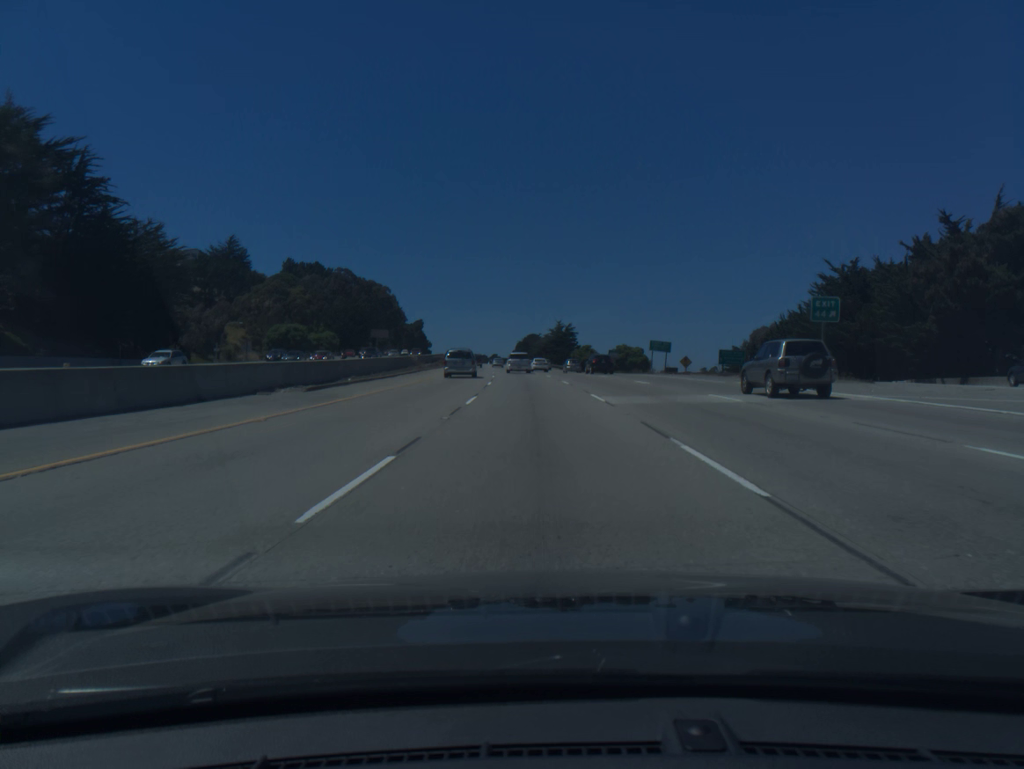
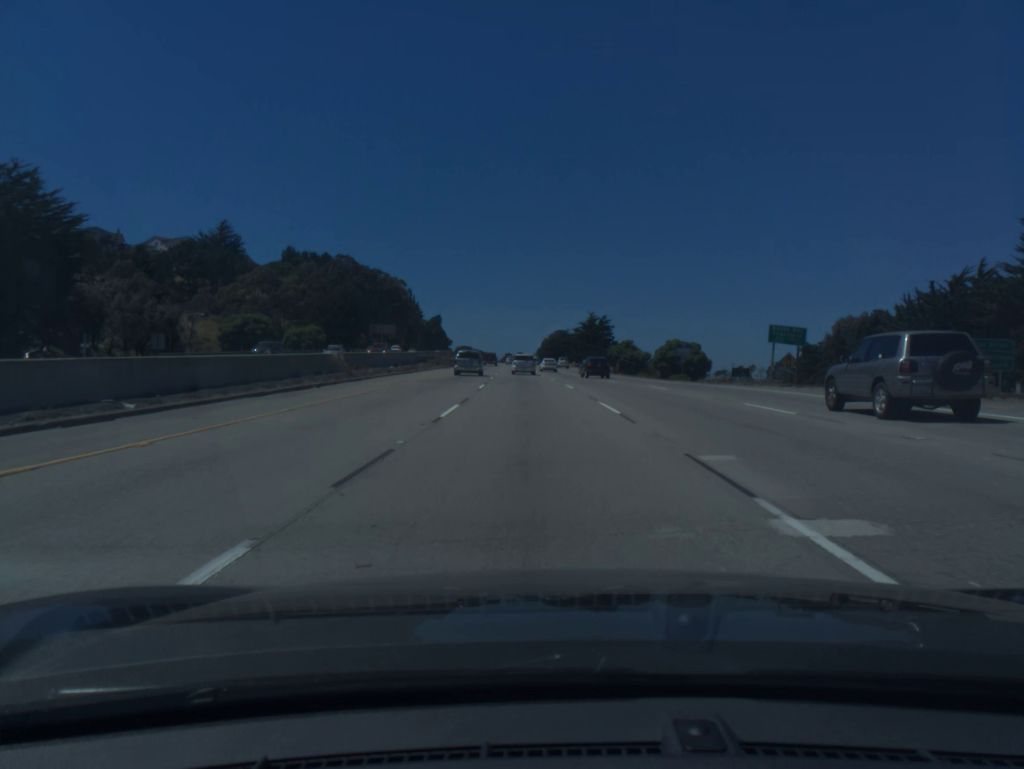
(-0.6, +33.7) m; -2°
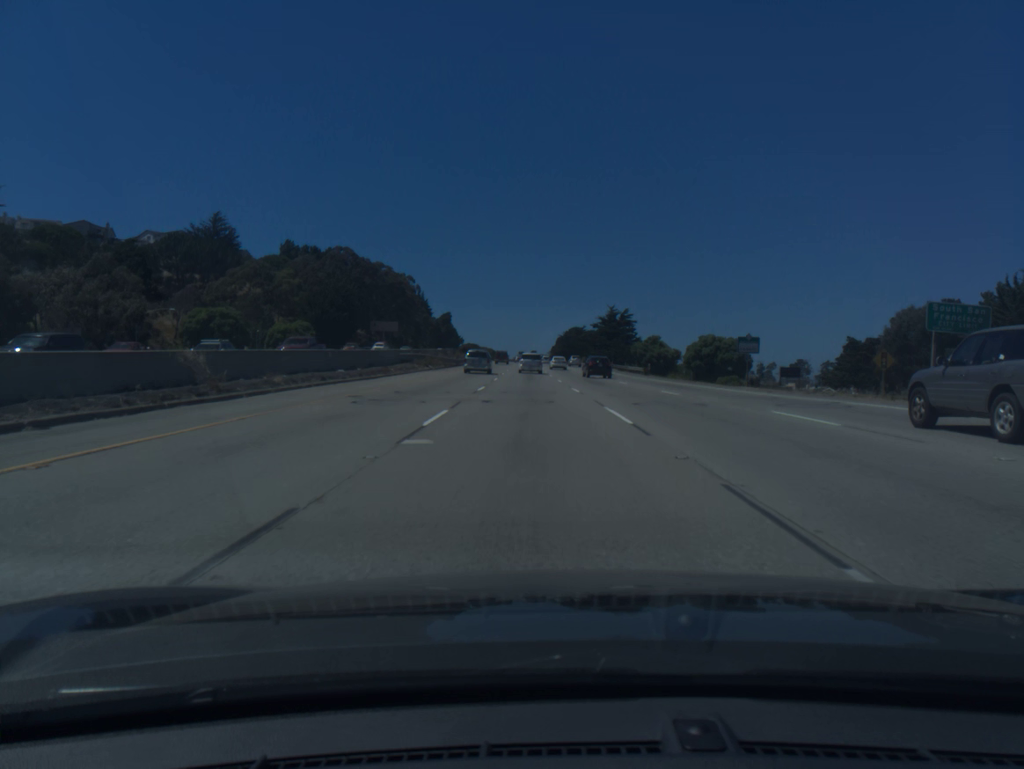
(-0.1, +16.9) m; -1°
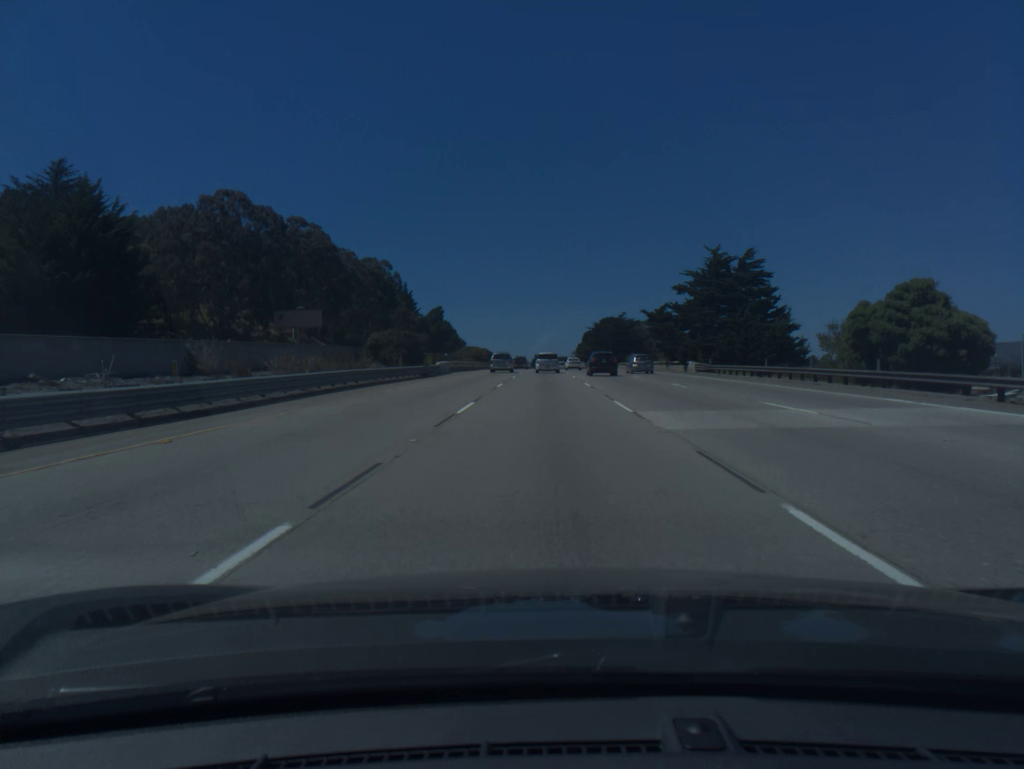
(-2.0, +85.0) m; -1°
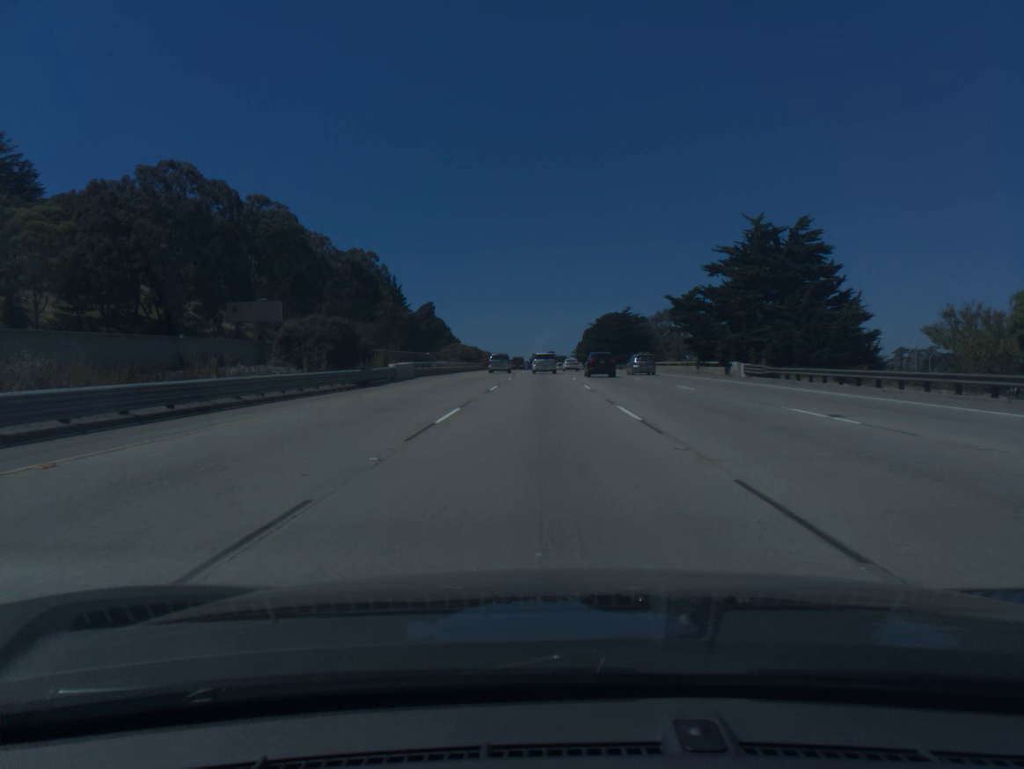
(0.0, +17.0) m; 0°
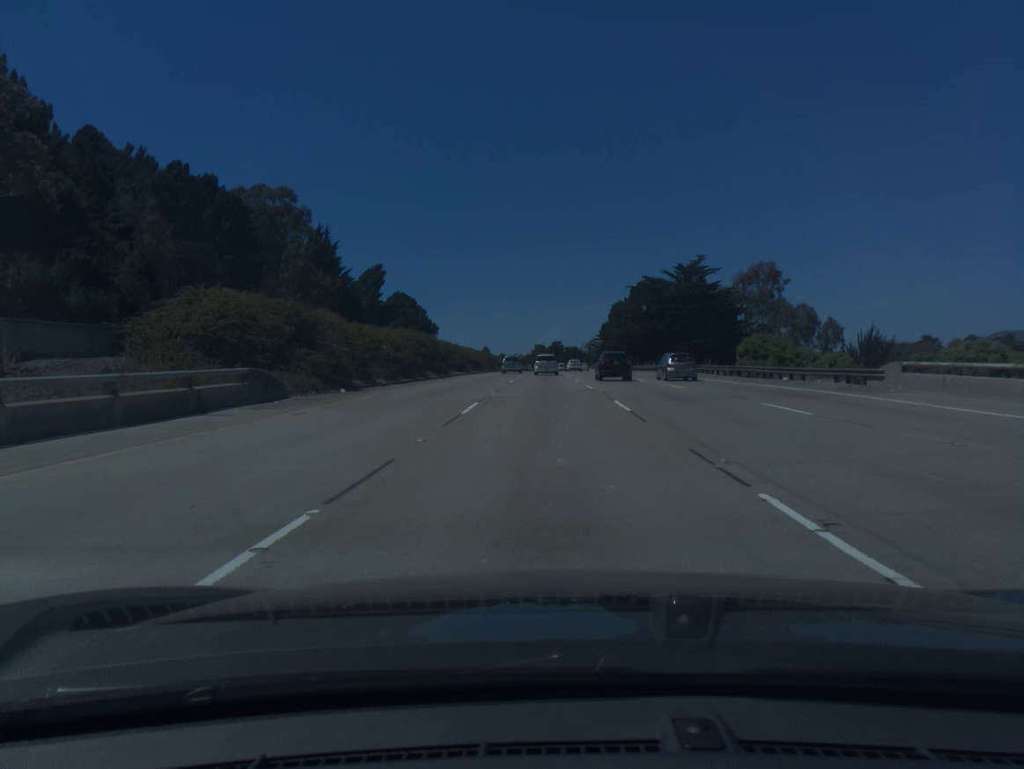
(-0.3, +85.1) m; 0°
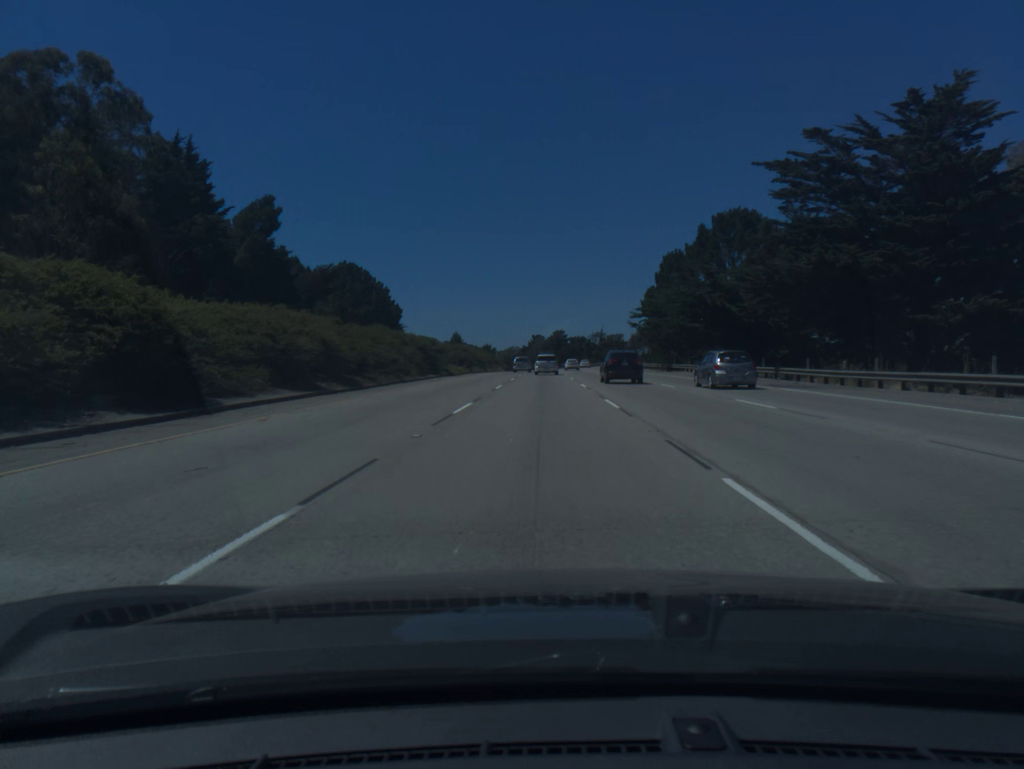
(+0.1, +68.5) m; 0°
